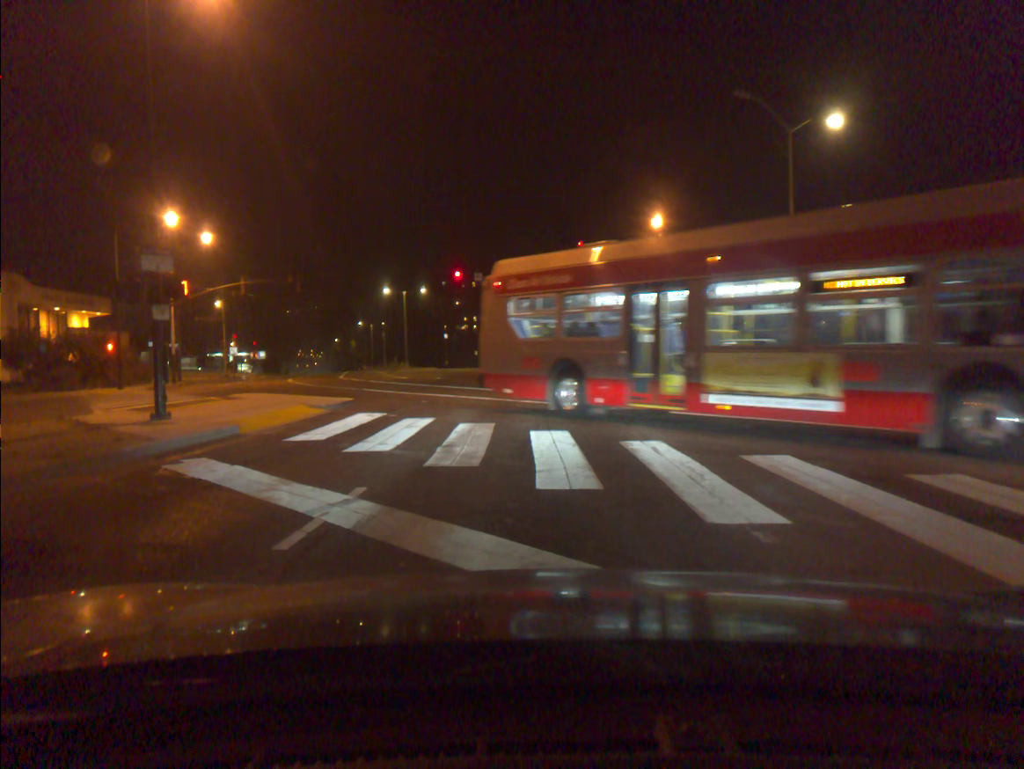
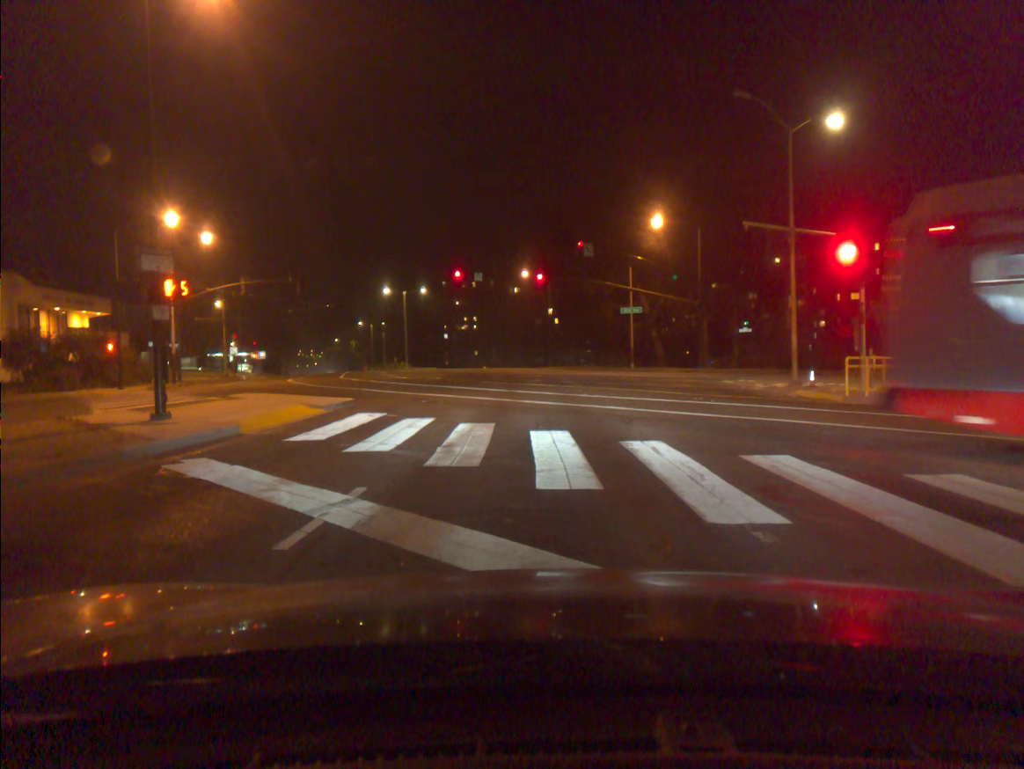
(0.0, 0.0) m; 0°
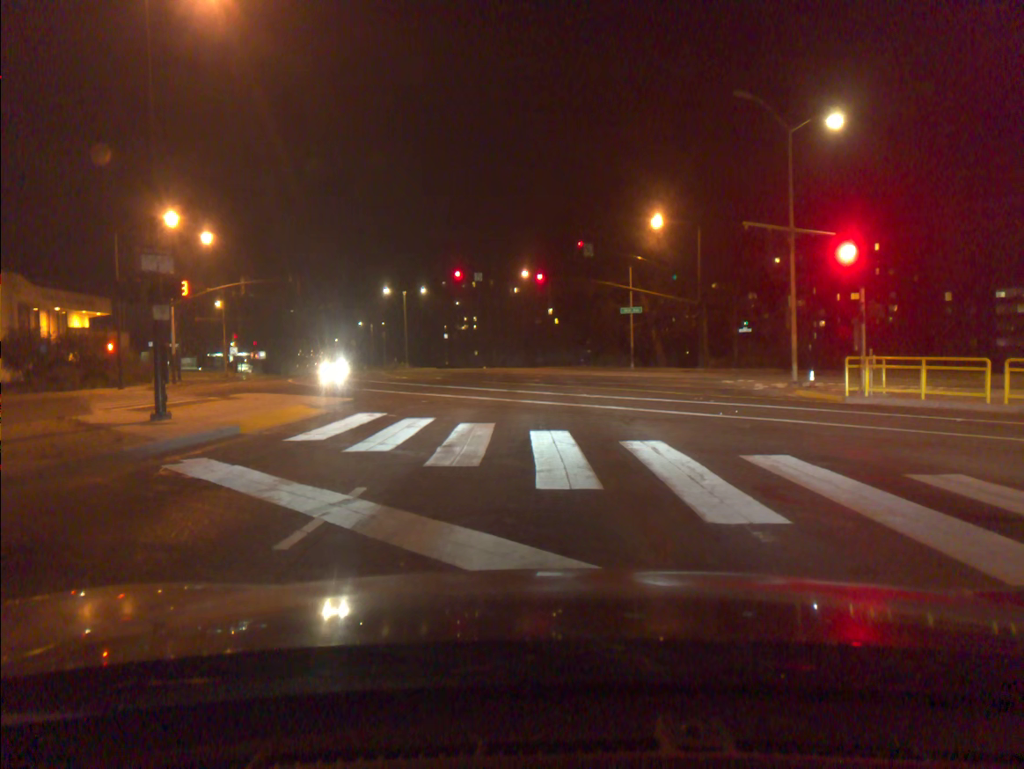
(0.0, 0.0) m; 0°
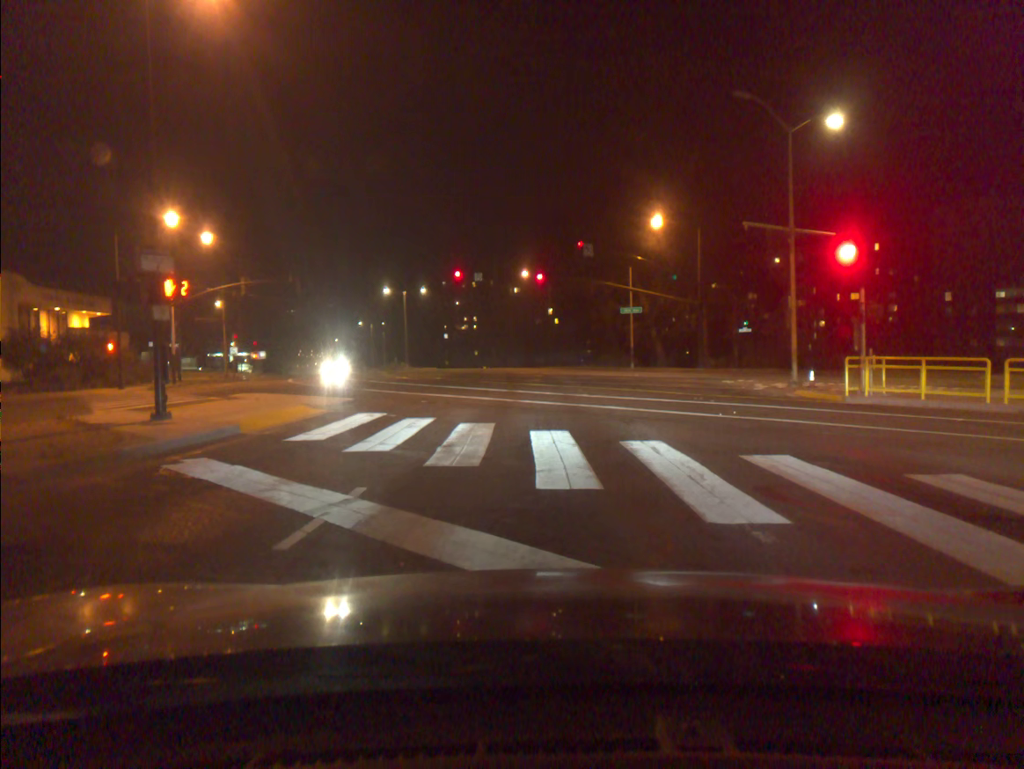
(0.0, 0.0) m; 0°
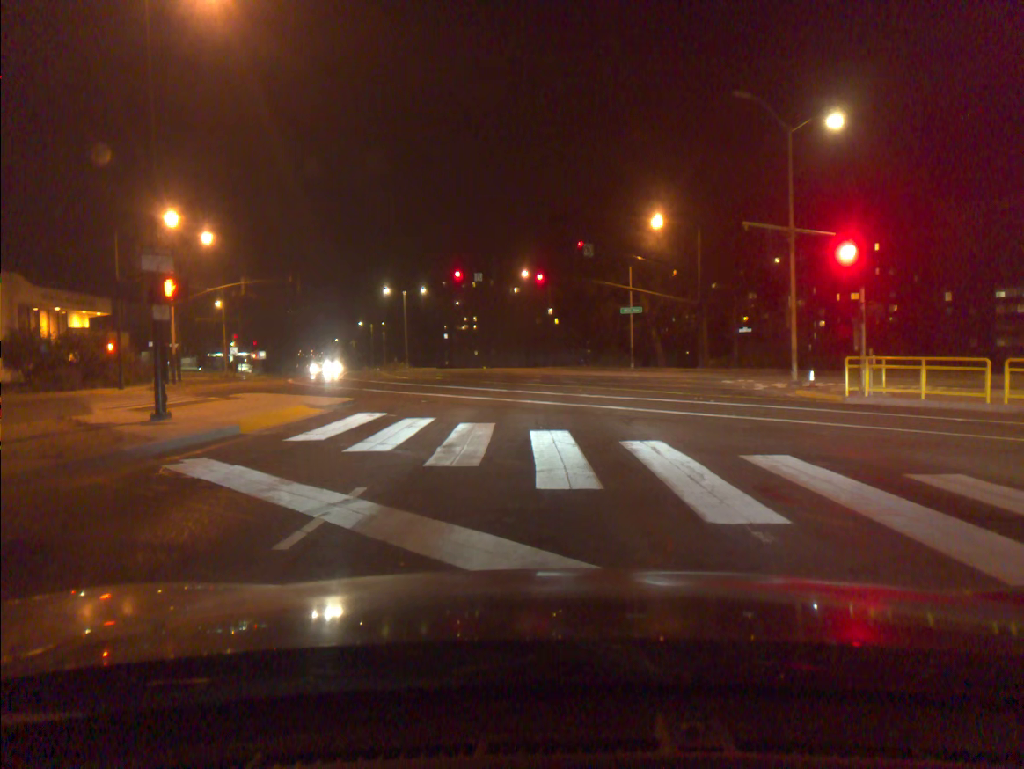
(-0.1, 0.0) m; 0°
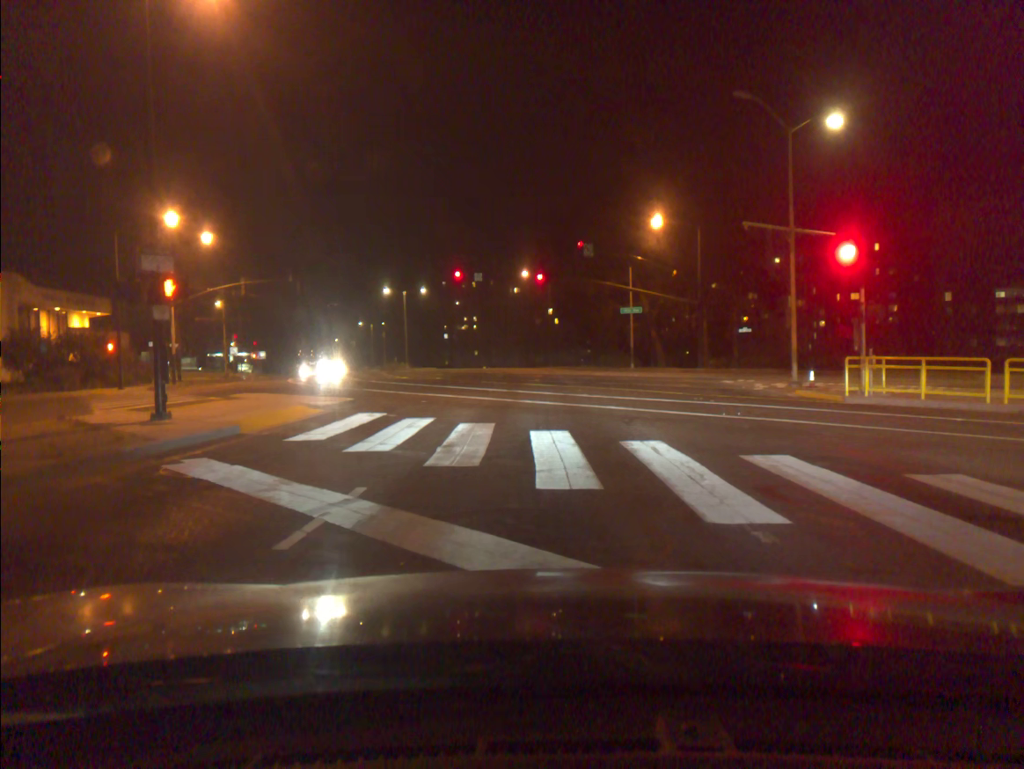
(0.0, 0.0) m; 0°
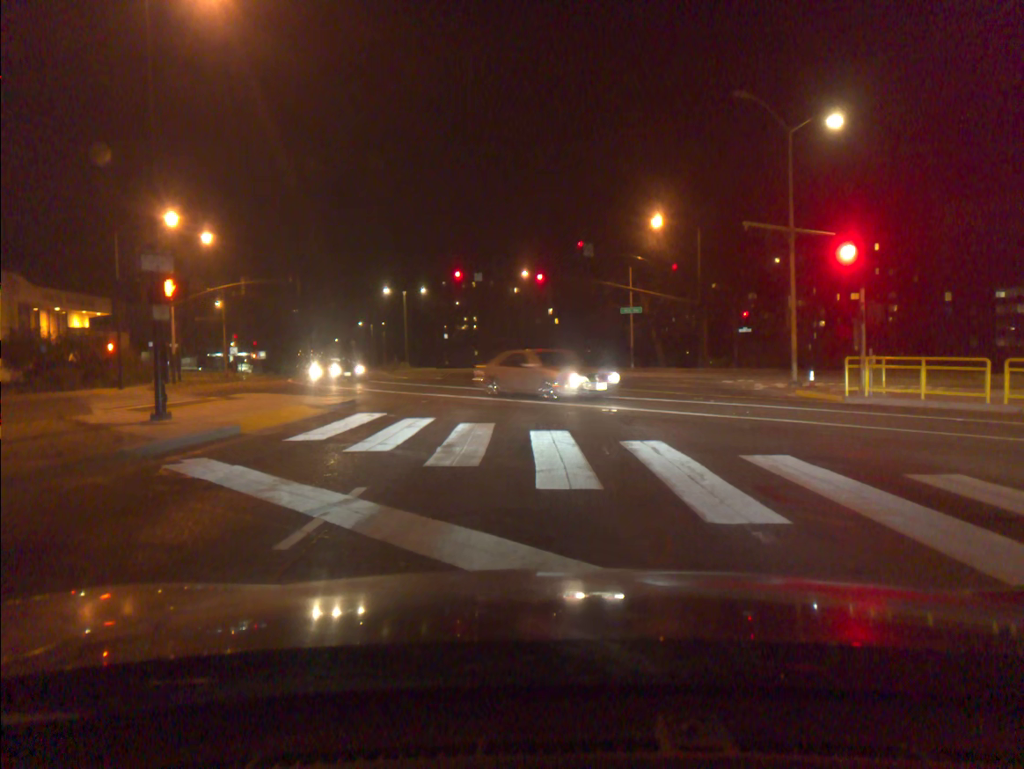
(0.0, -0.1) m; 0°
